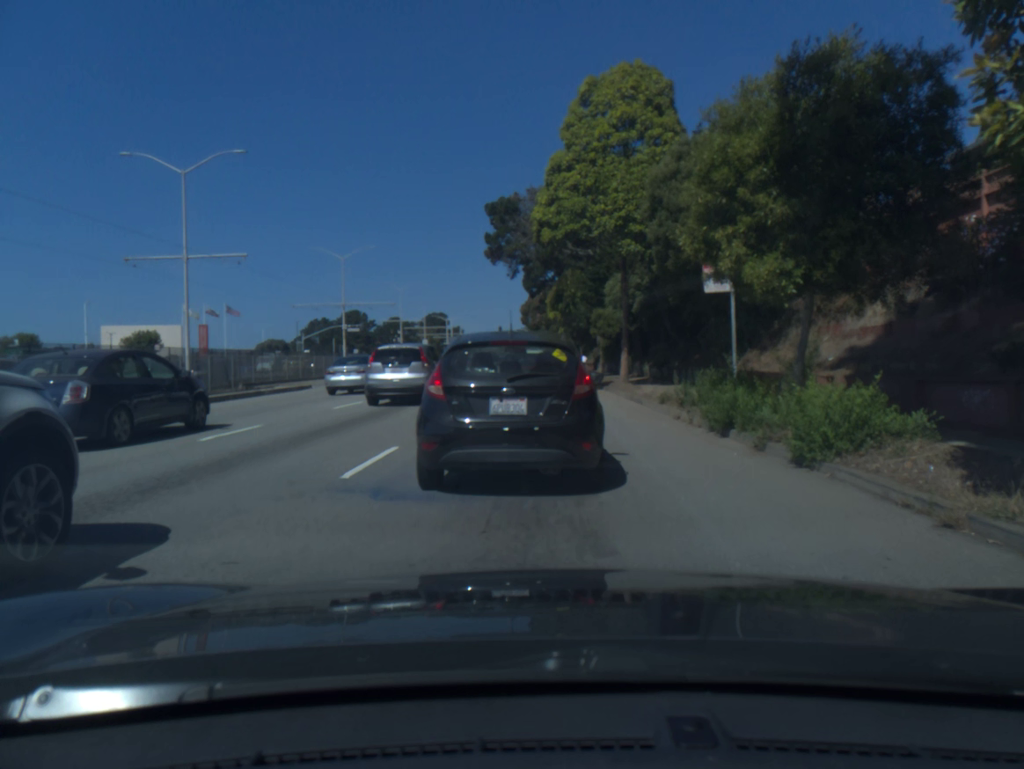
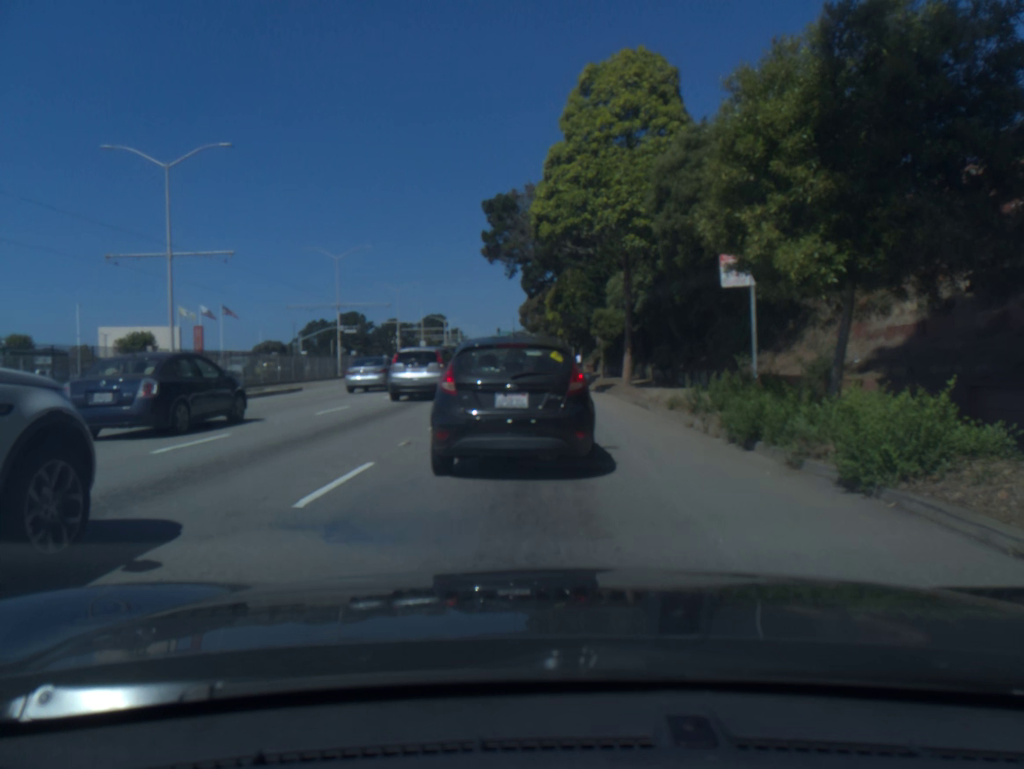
(0.0, +1.4) m; 0°
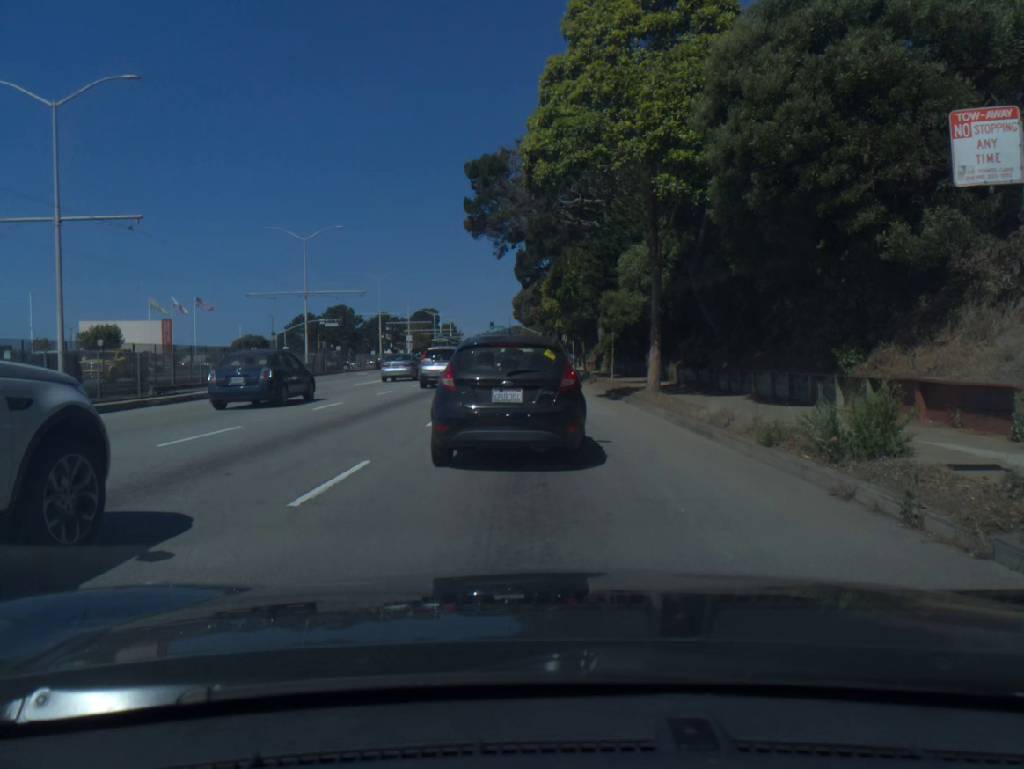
(0.0, +7.0) m; 0°
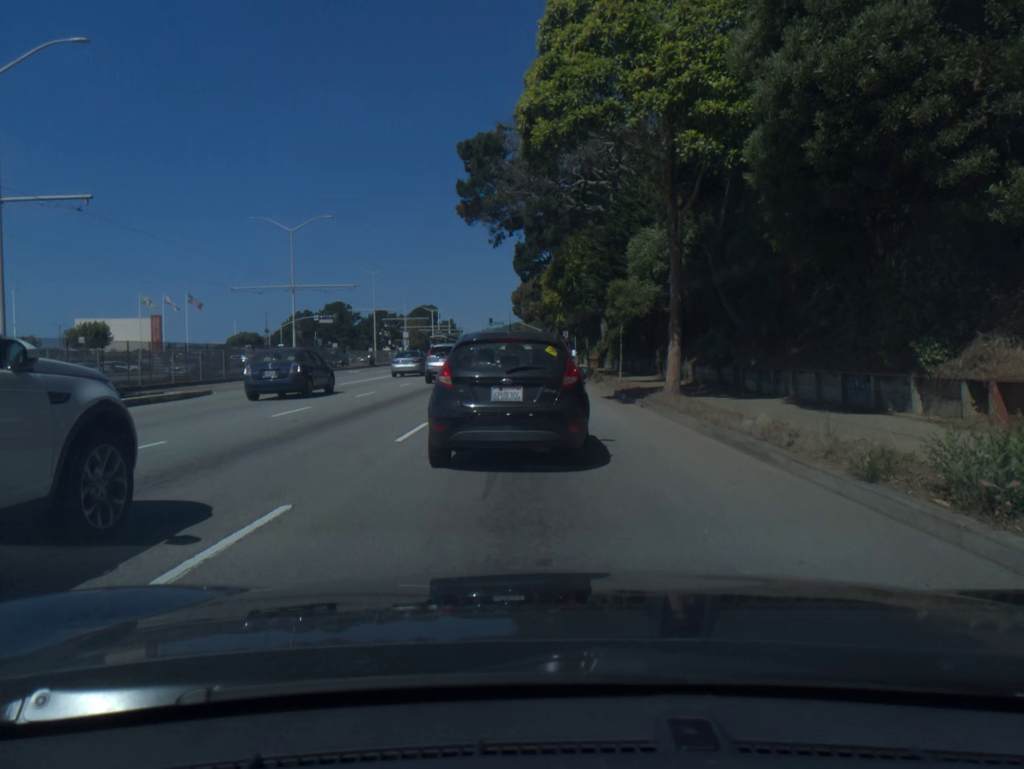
(0.0, +2.8) m; 0°
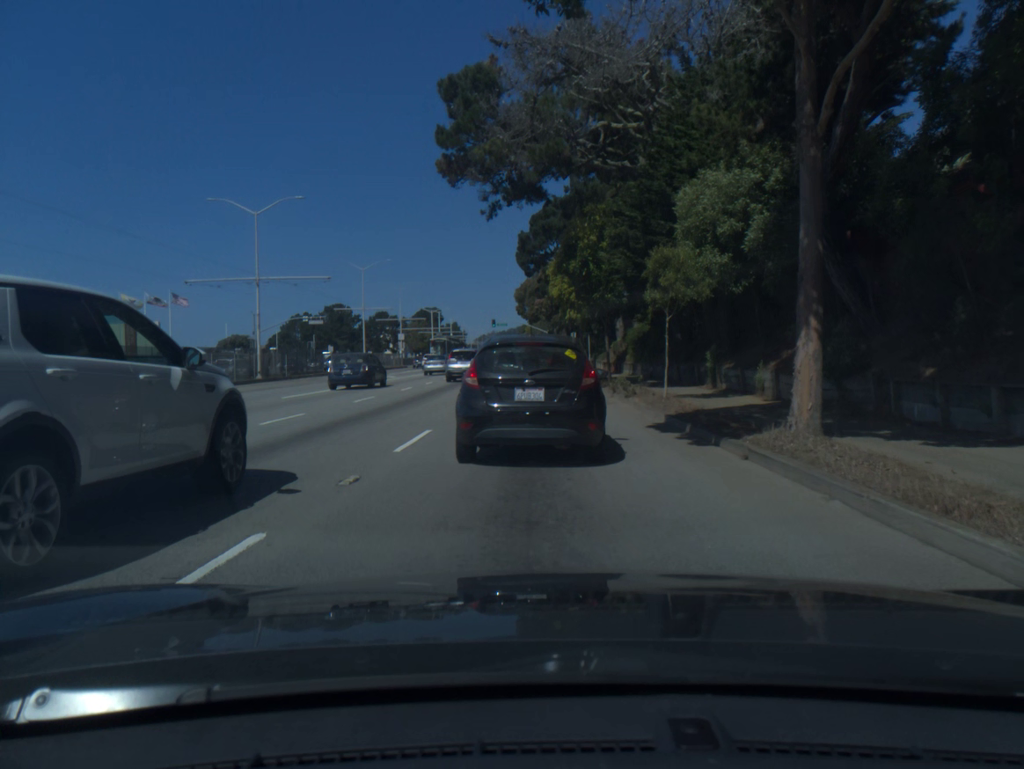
(-0.1, +8.2) m; -1°
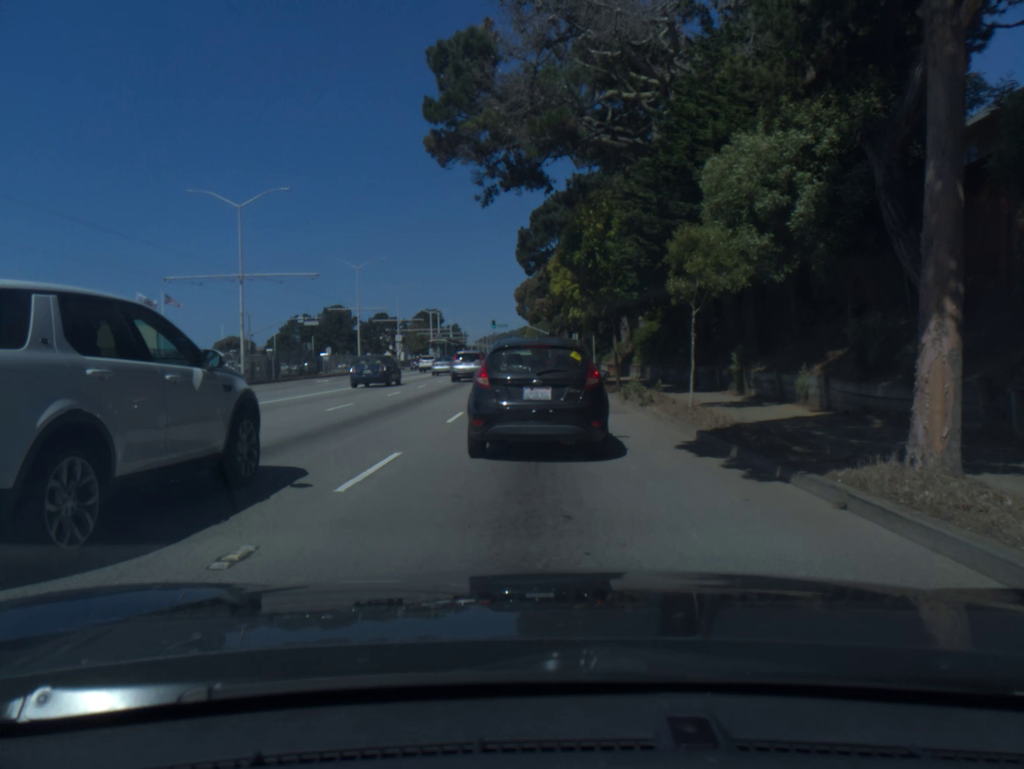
(0.0, +2.9) m; 0°
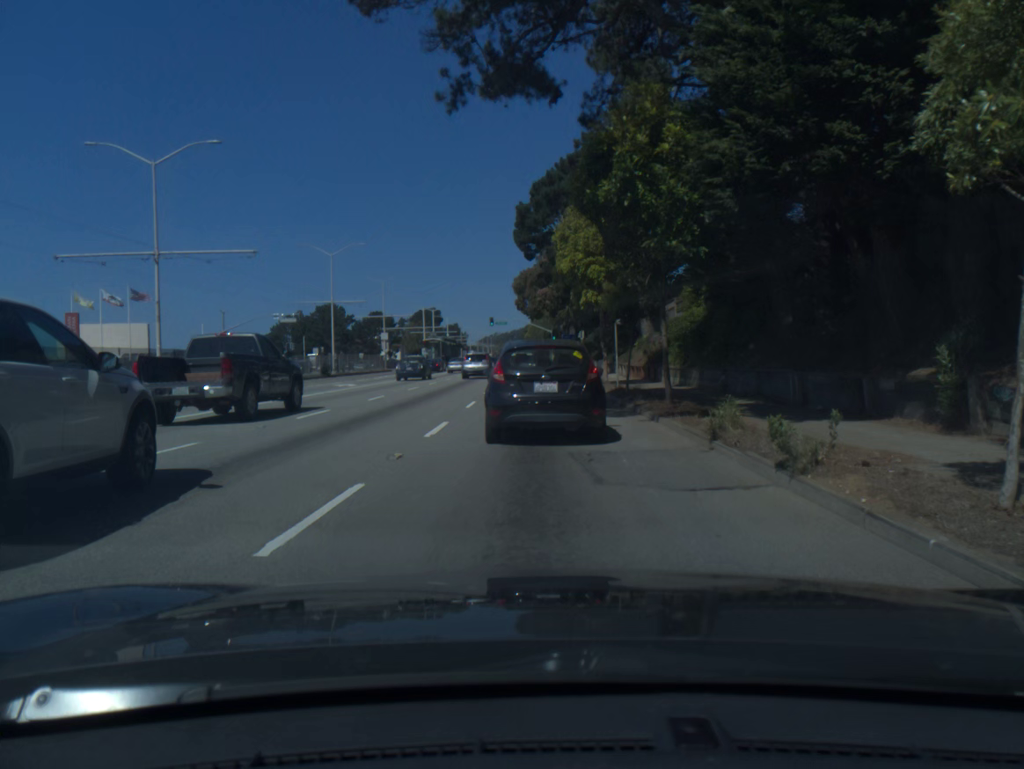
(0.0, +9.7) m; 0°
